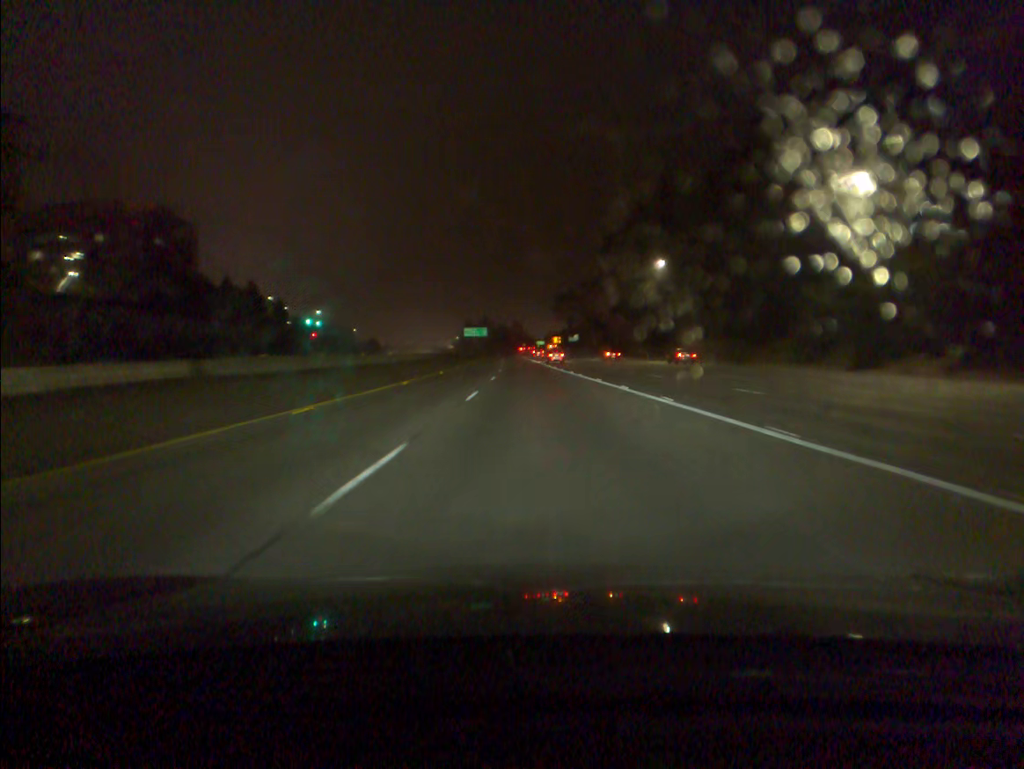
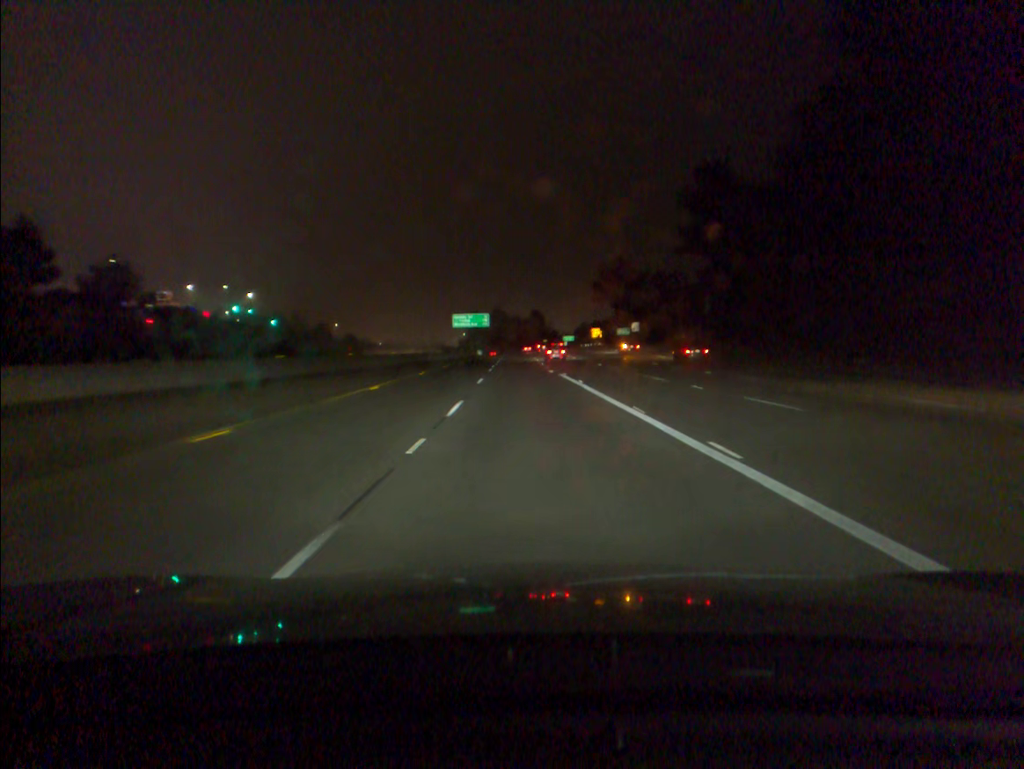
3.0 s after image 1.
(-1.0, +92.9) m; -1°
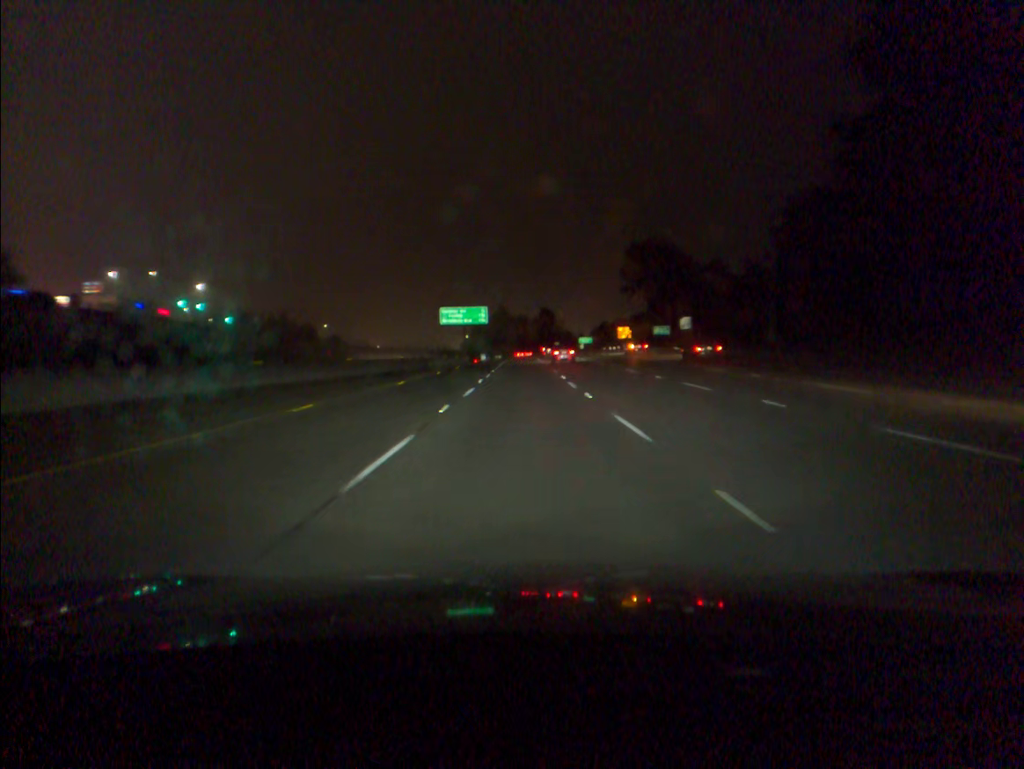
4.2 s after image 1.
(-0.2, +37.5) m; -1°
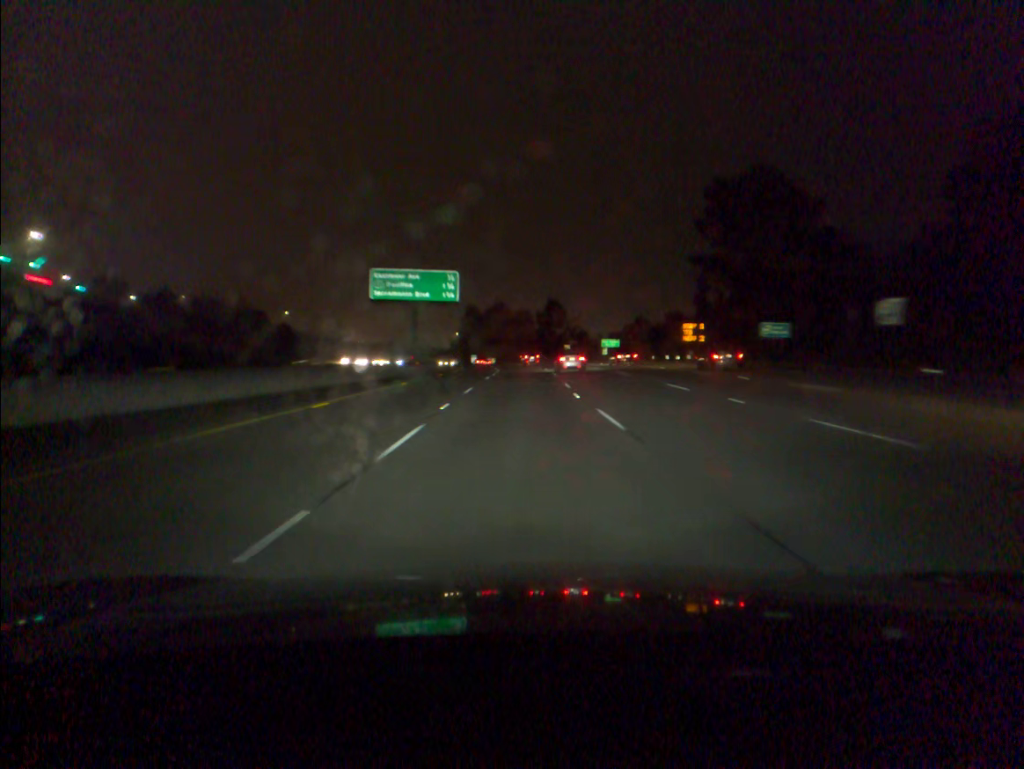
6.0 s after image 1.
(-0.1, +56.6) m; 0°
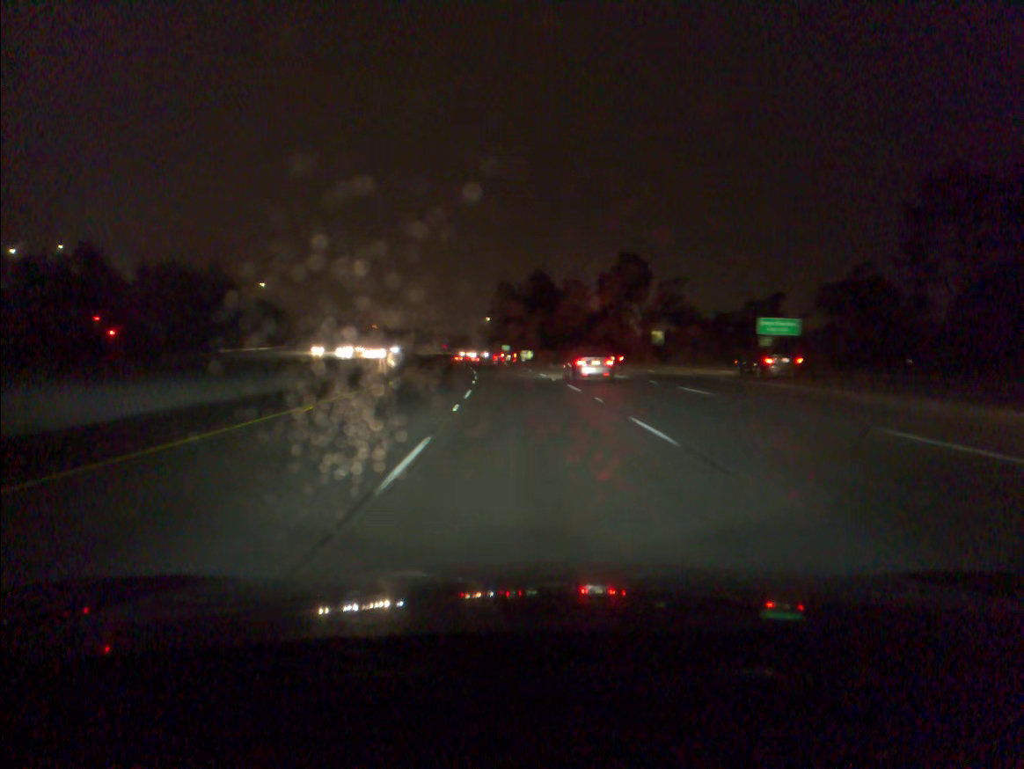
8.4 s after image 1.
(-0.8, +75.1) m; -3°
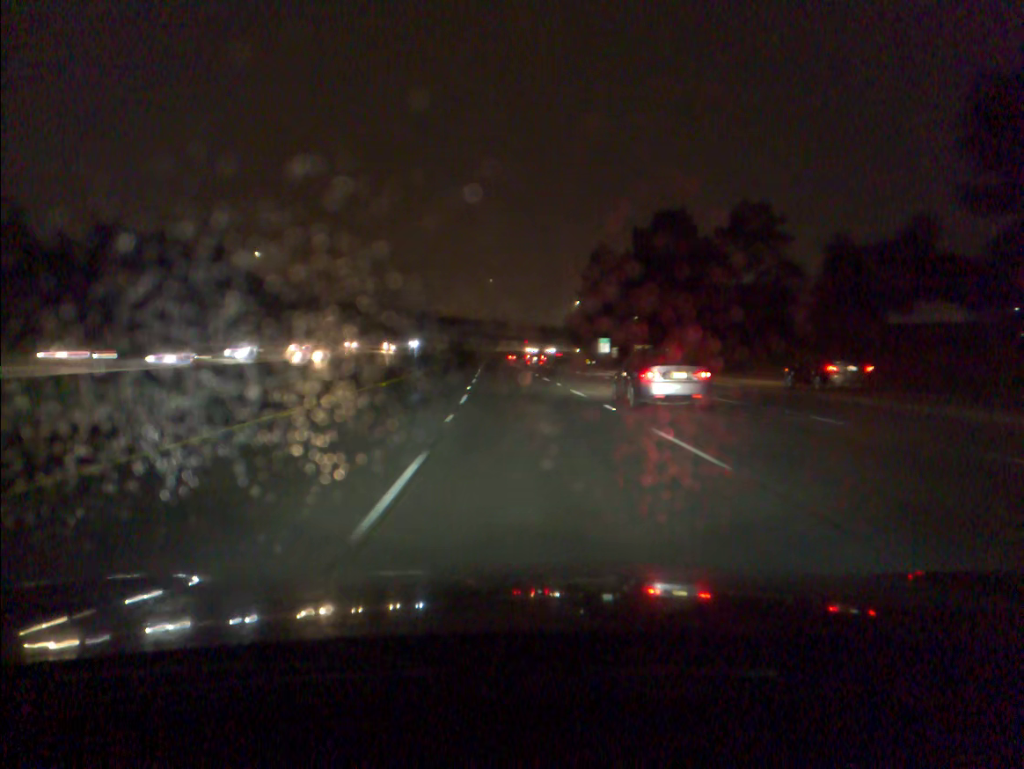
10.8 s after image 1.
(-4.1, +74.9) m; -6°
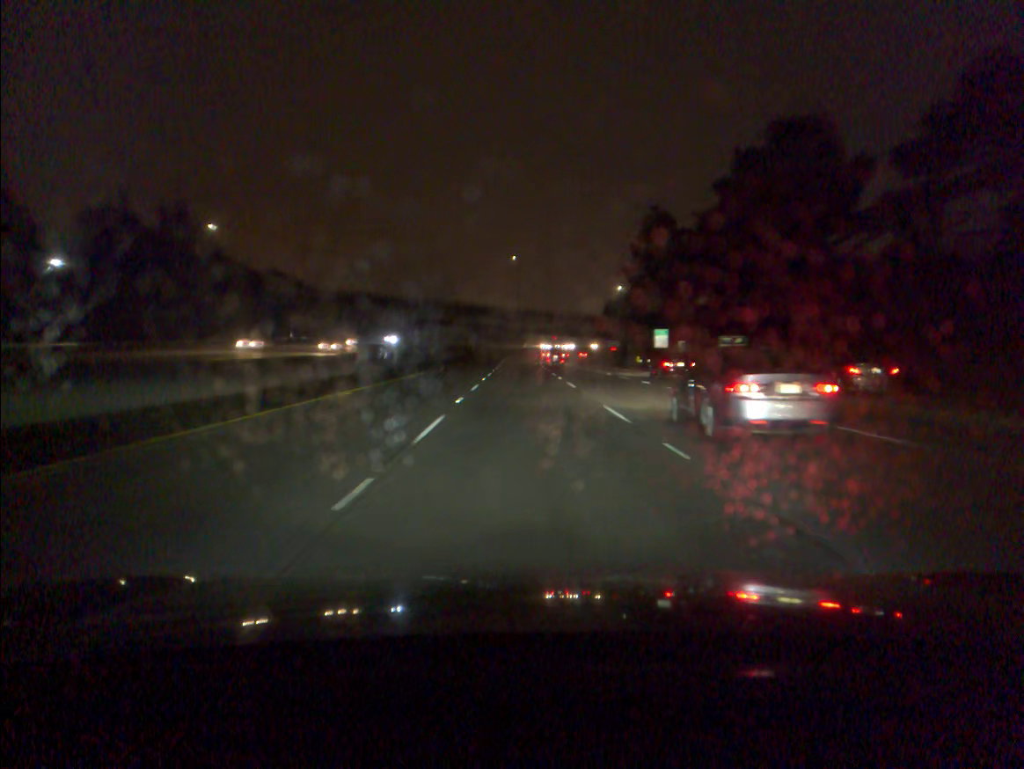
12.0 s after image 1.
(-0.8, +38.0) m; -2°
